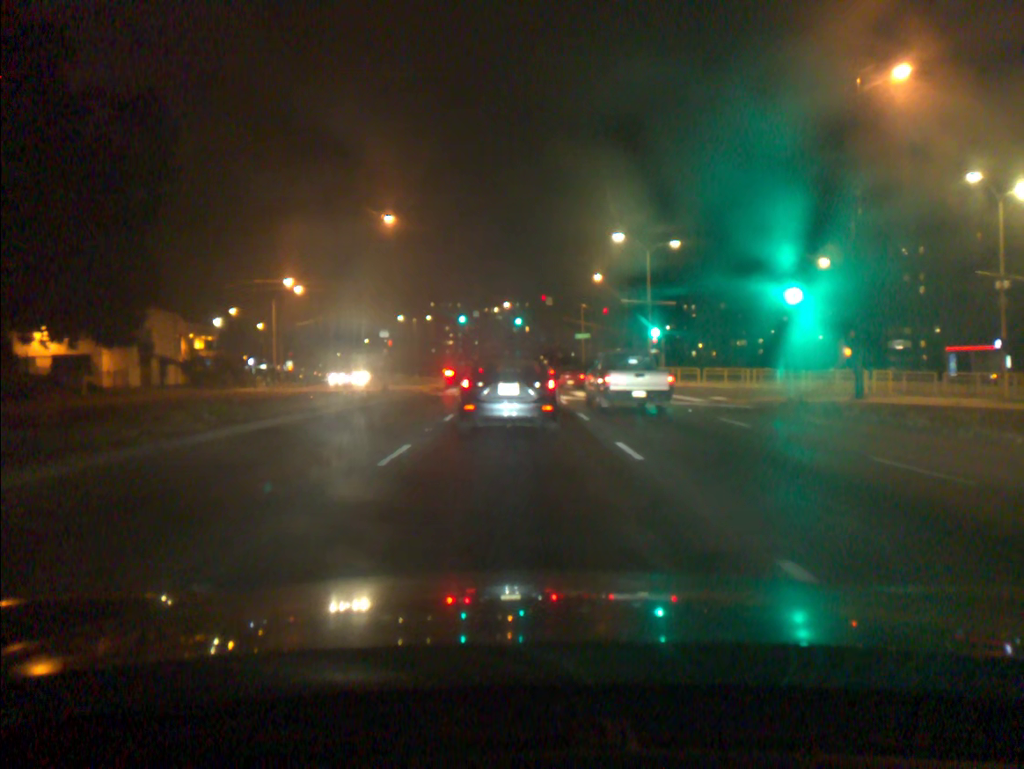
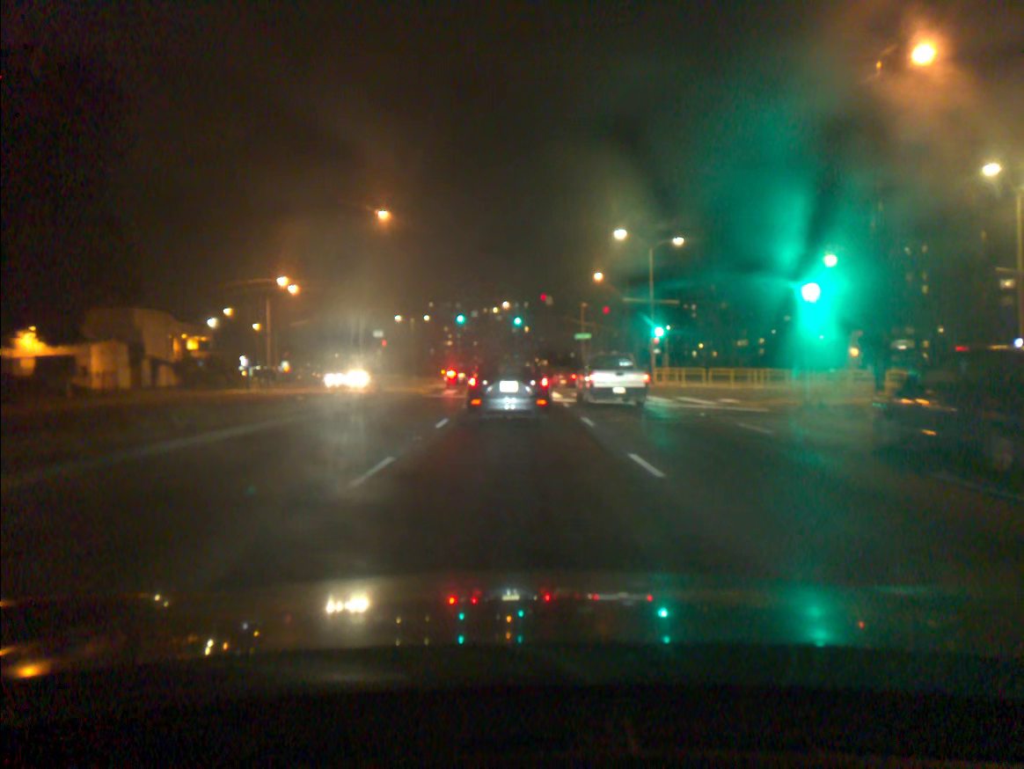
(0.0, +1.5) m; 0°
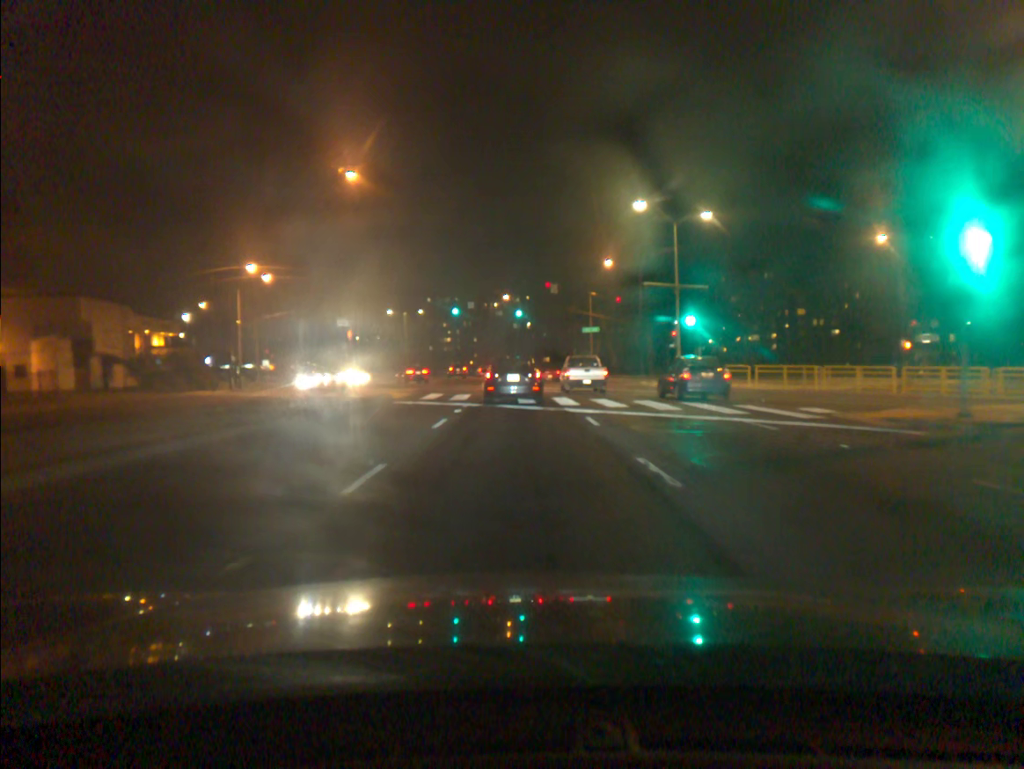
(0.0, +8.2) m; 0°
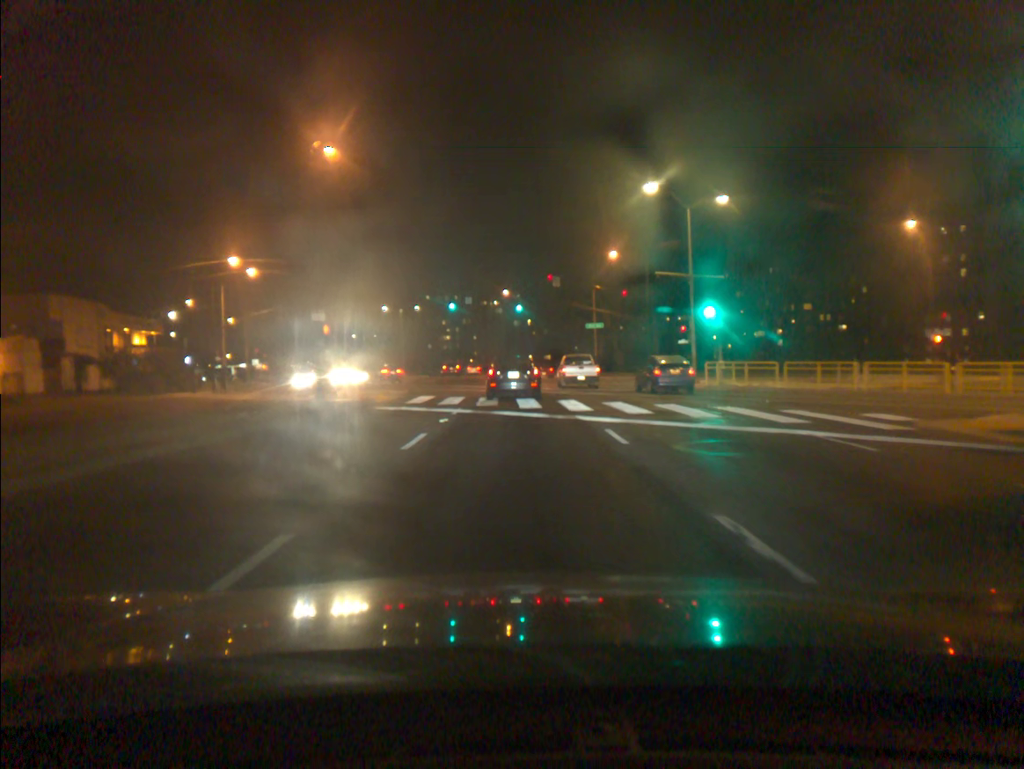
(0.0, +3.8) m; 0°
